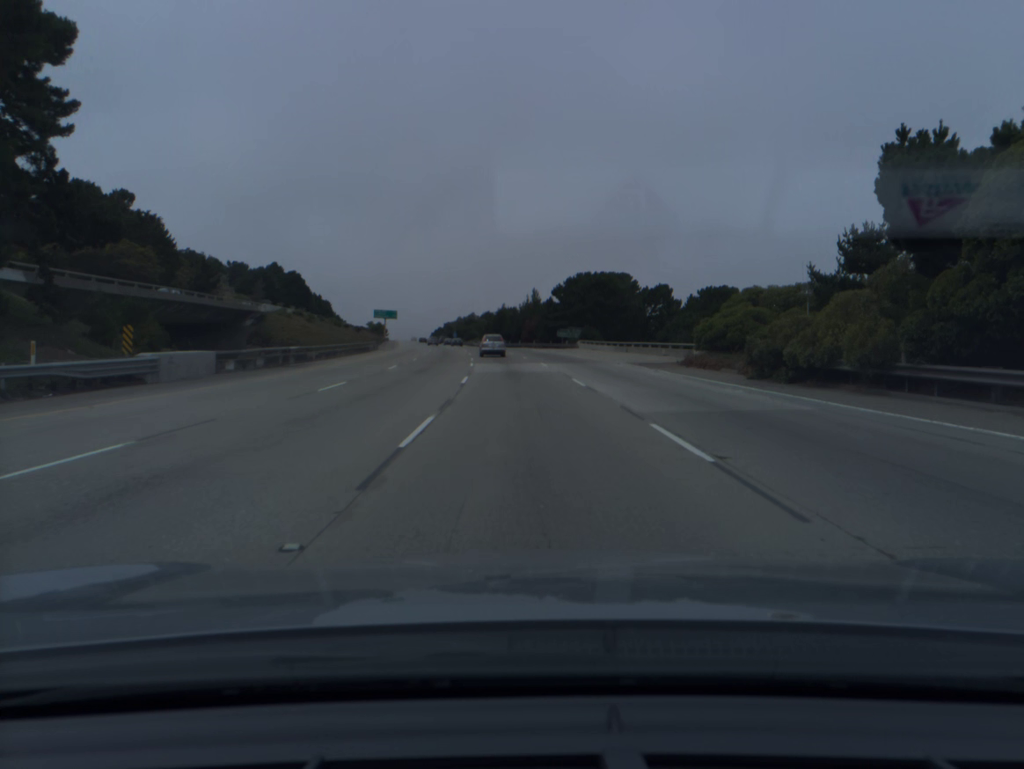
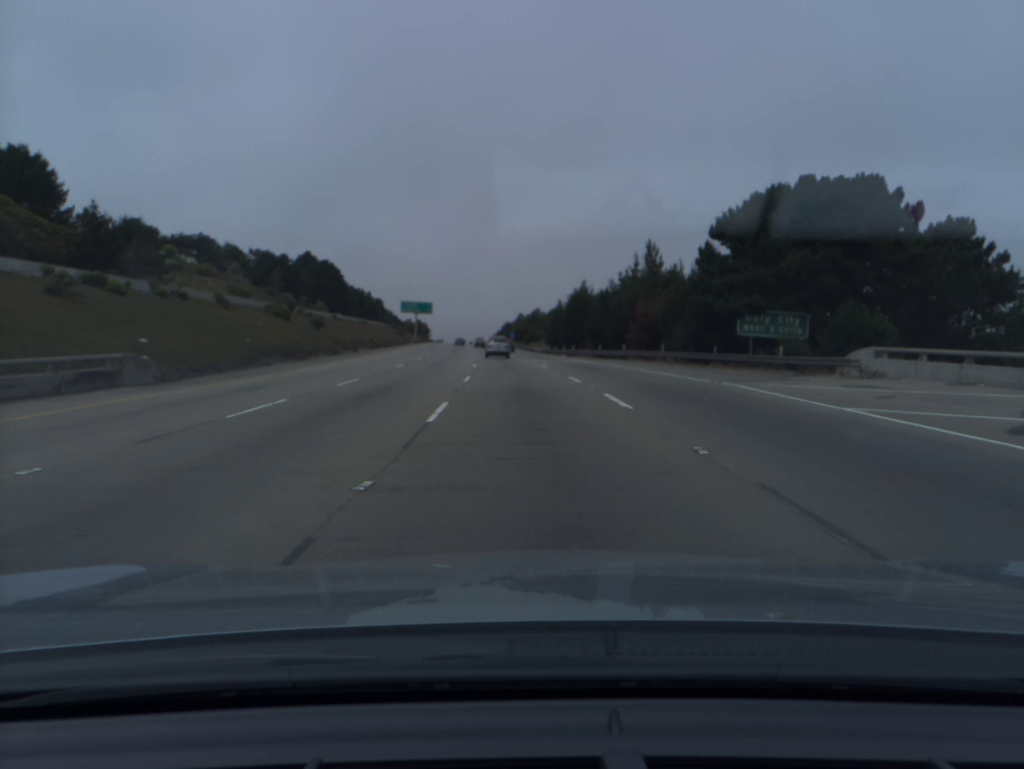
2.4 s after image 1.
(-2.9, +65.9) m; -5°
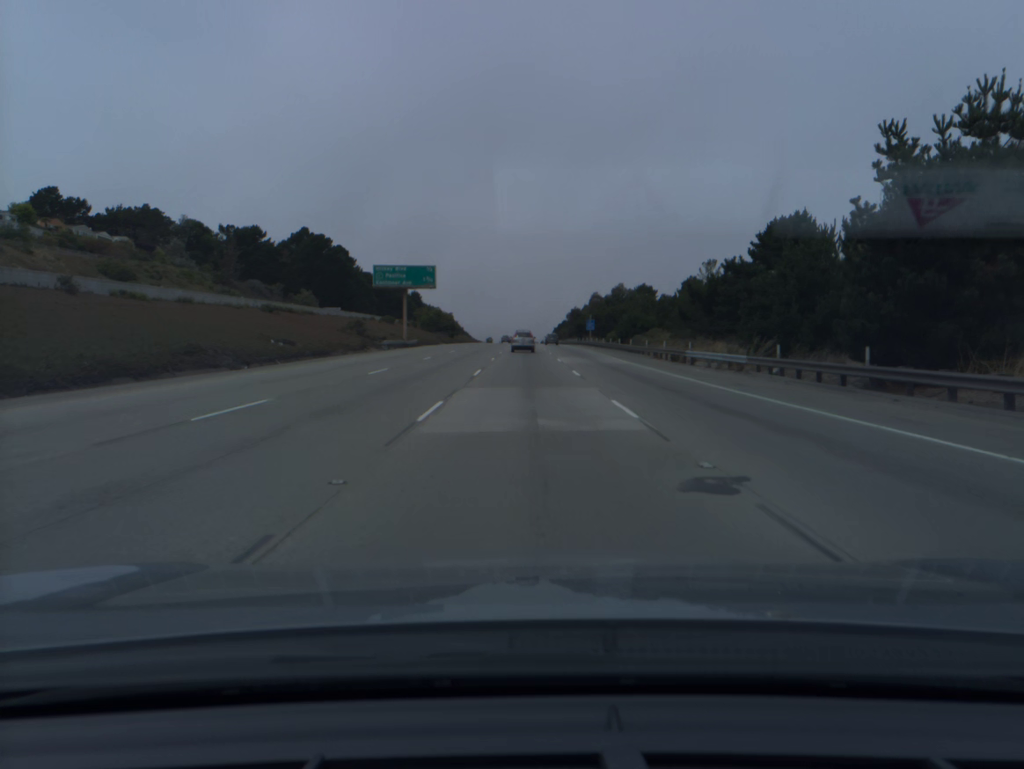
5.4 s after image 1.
(-3.6, +83.4) m; -4°
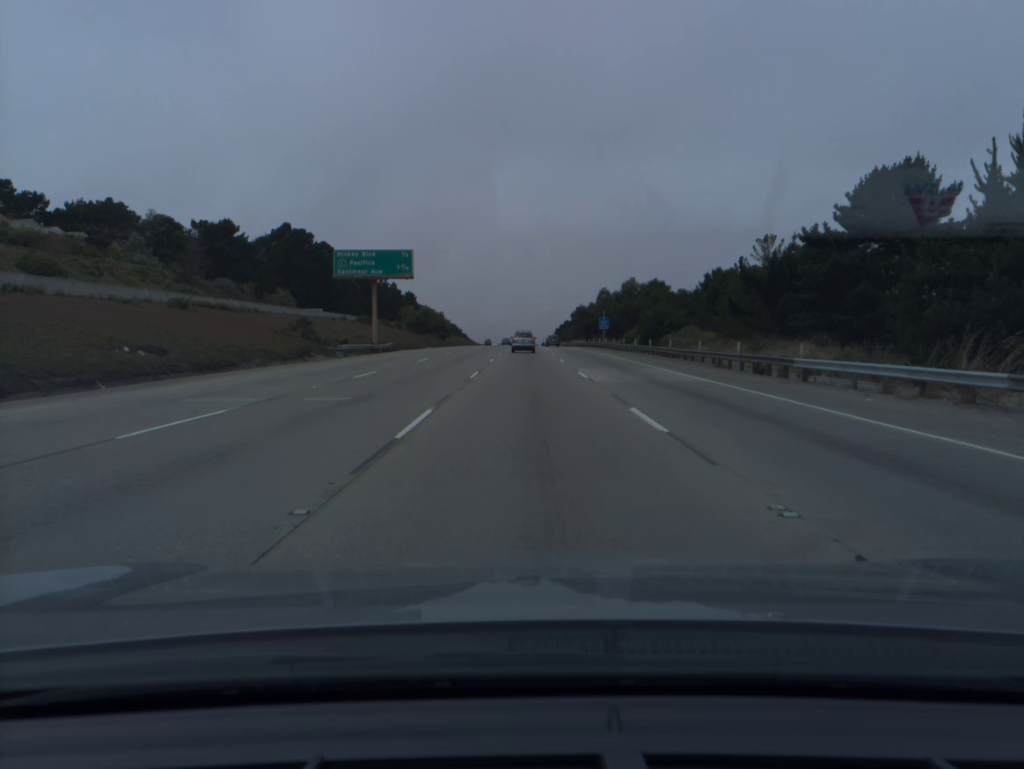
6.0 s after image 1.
(0.0, +16.9) m; 0°
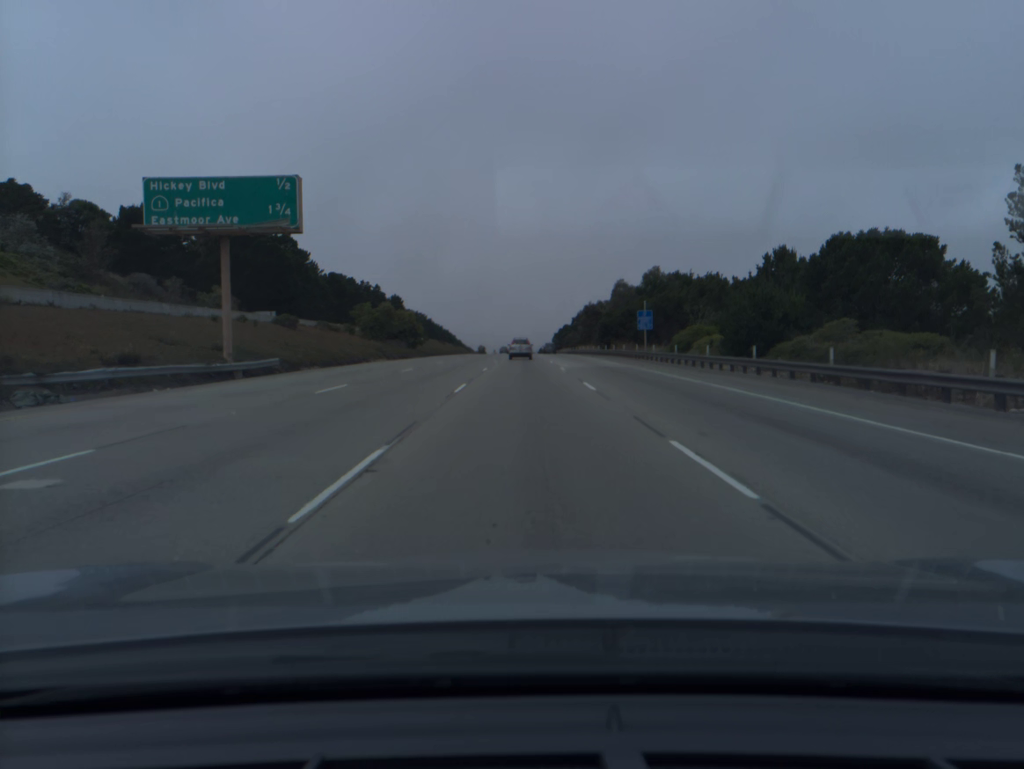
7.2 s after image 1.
(+0.1, +33.9) m; 0°
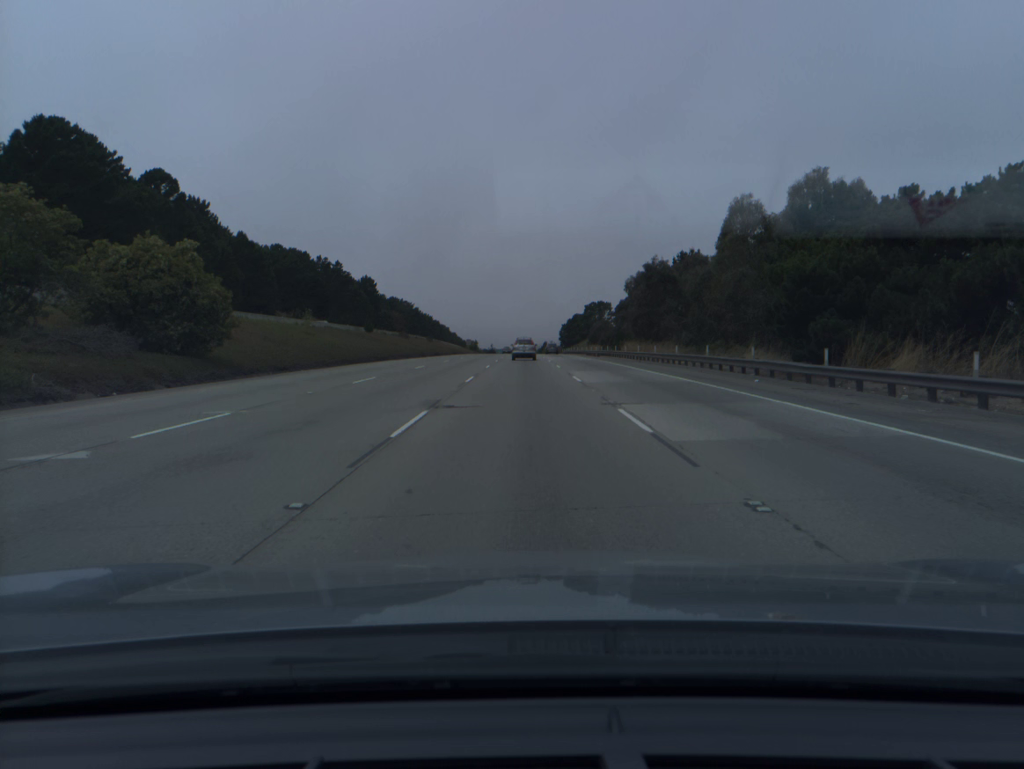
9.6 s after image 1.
(0.0, +67.9) m; 0°
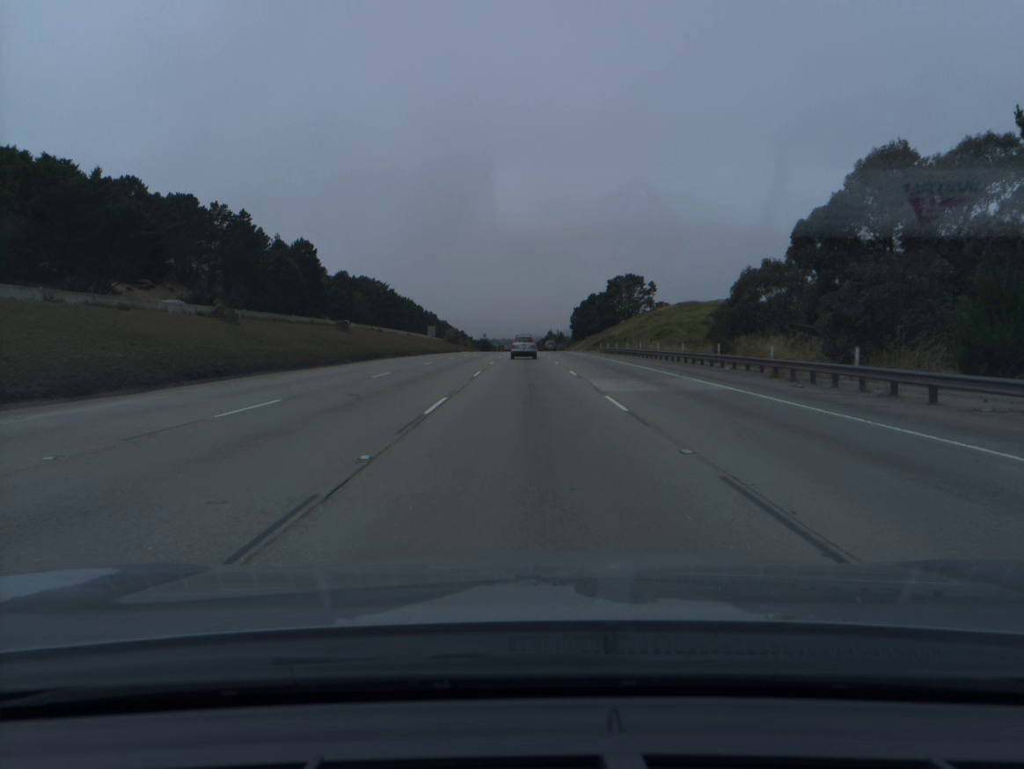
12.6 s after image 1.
(-0.1, +84.3) m; 0°
